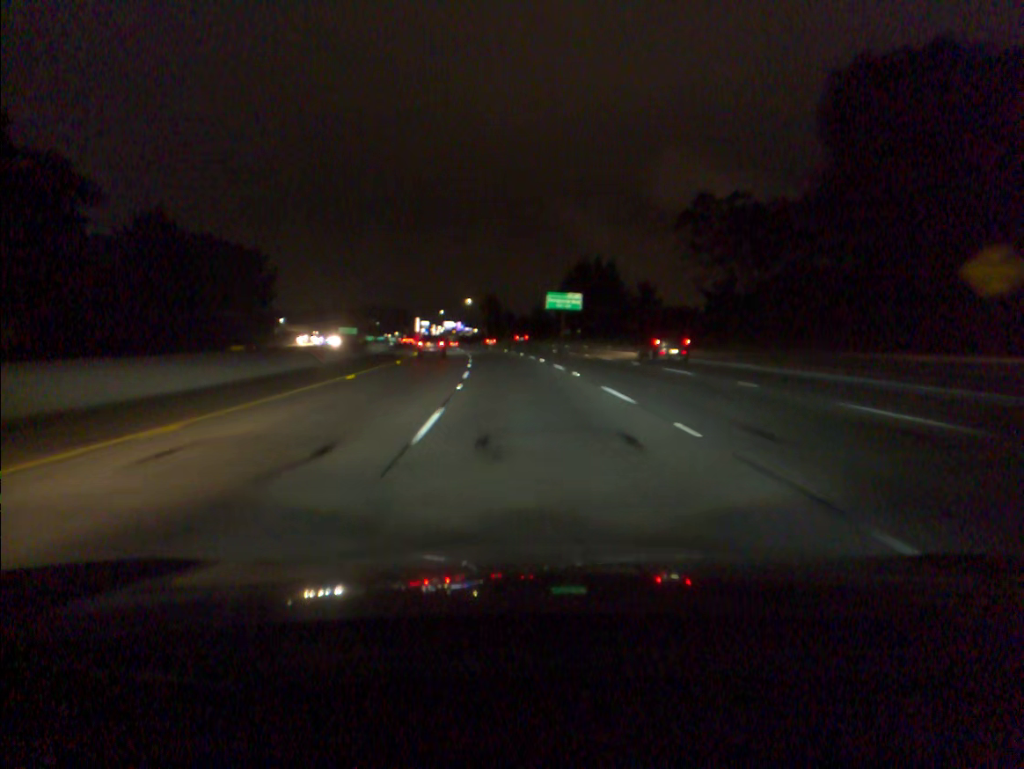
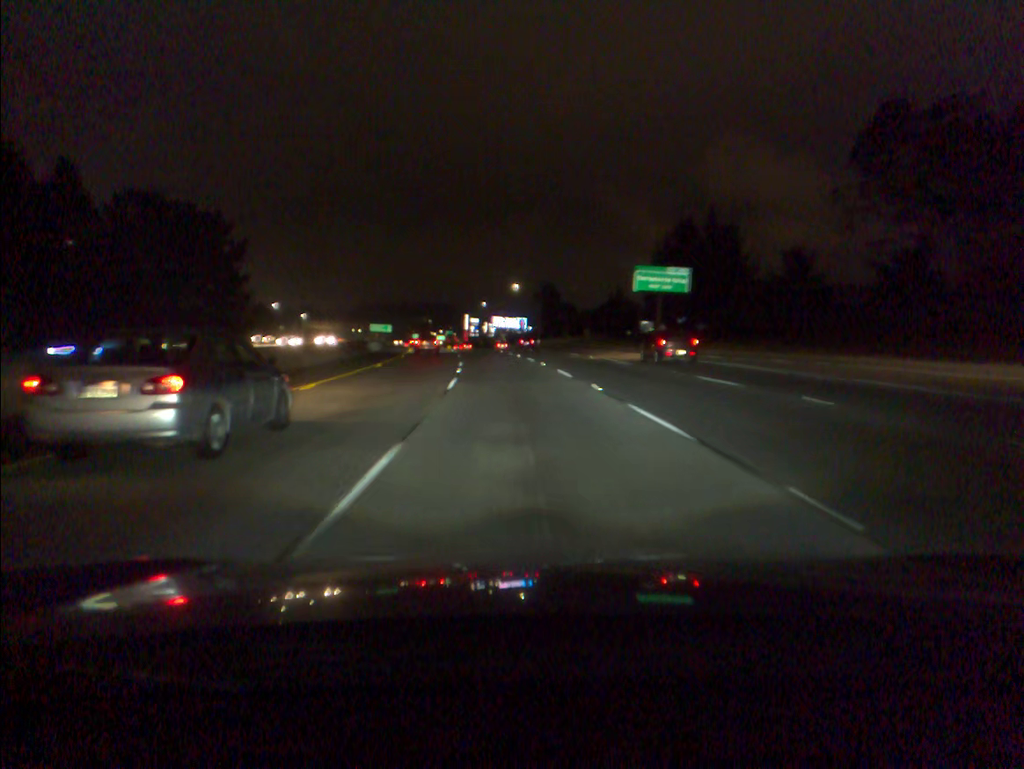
(-1.8, +48.7) m; -4°
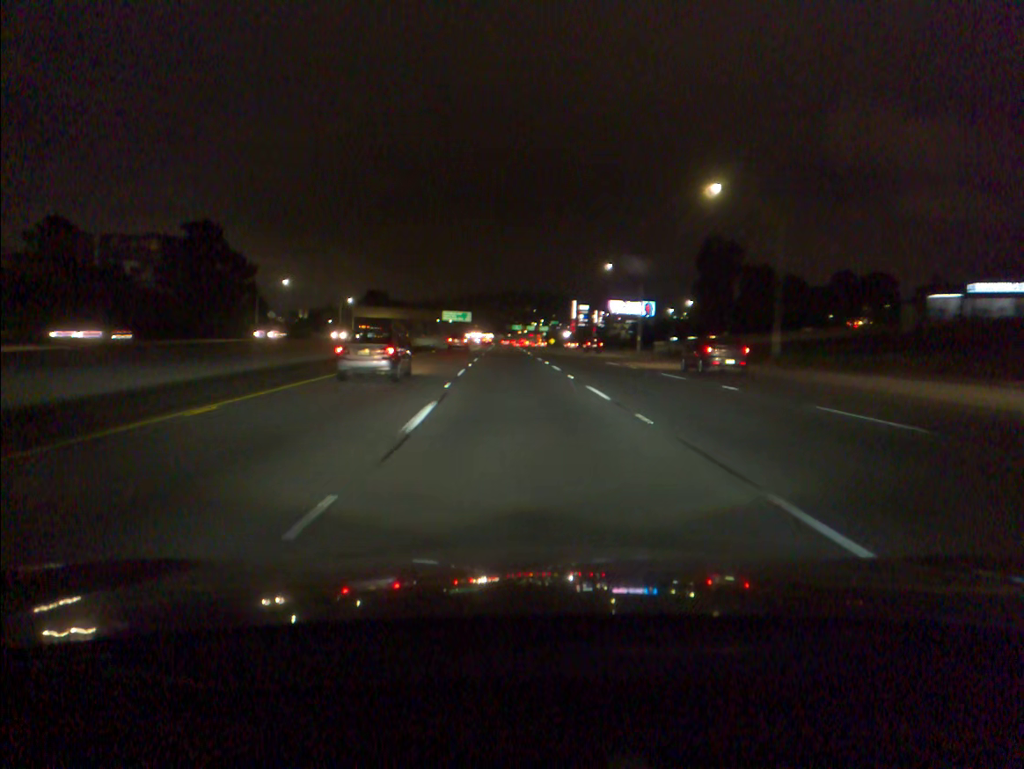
(-5.8, +80.7) m; -8°
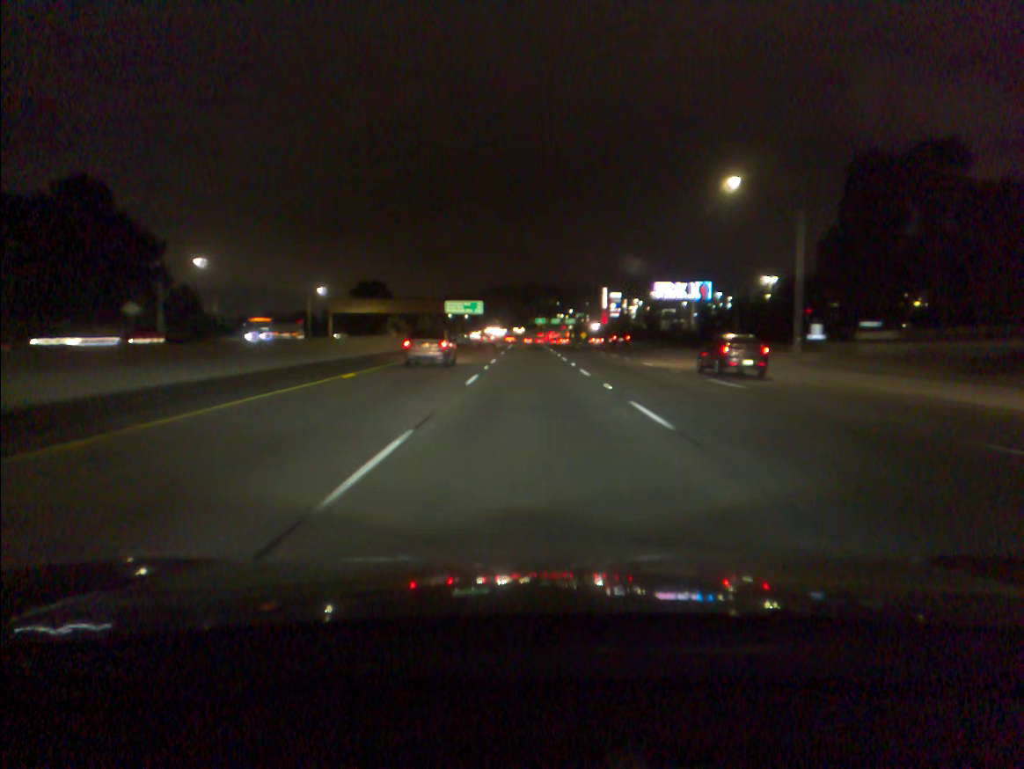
(-1.0, +48.8) m; -2°
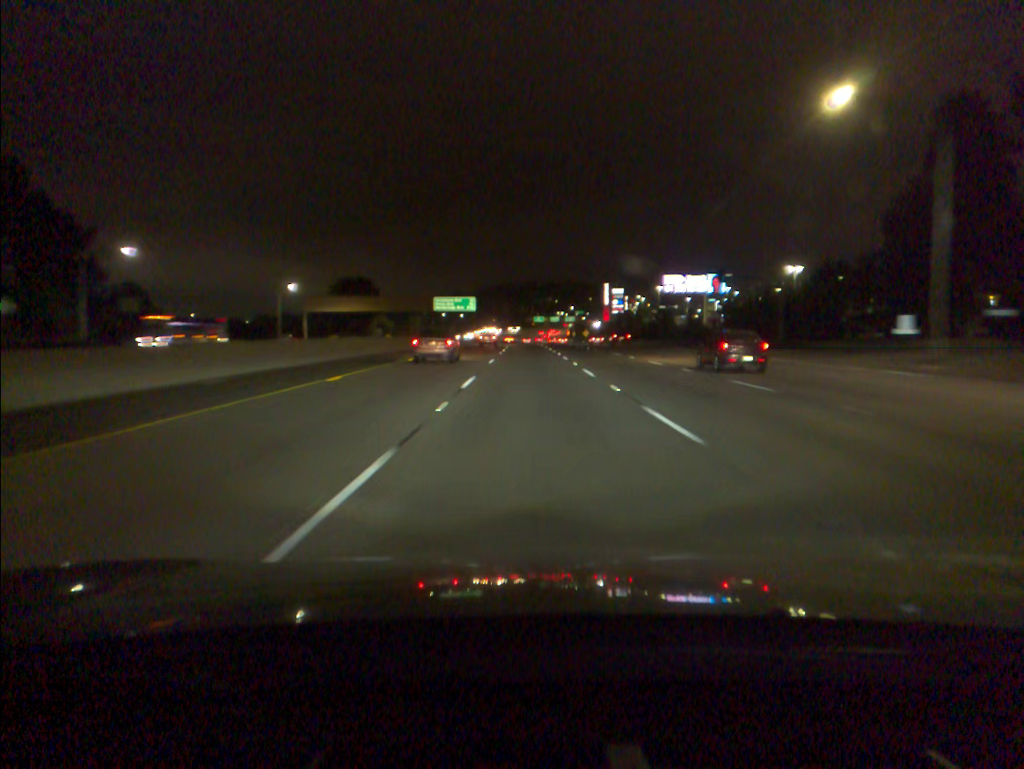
(0.0, +16.3) m; 0°
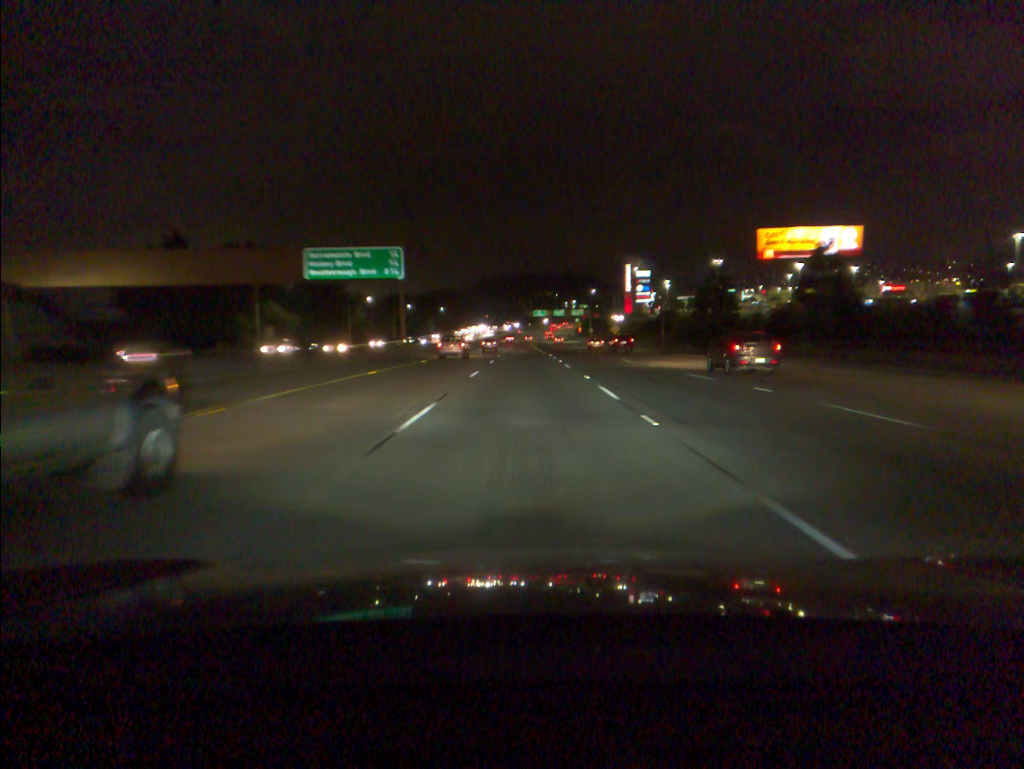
(+0.3, +80.8) m; 0°
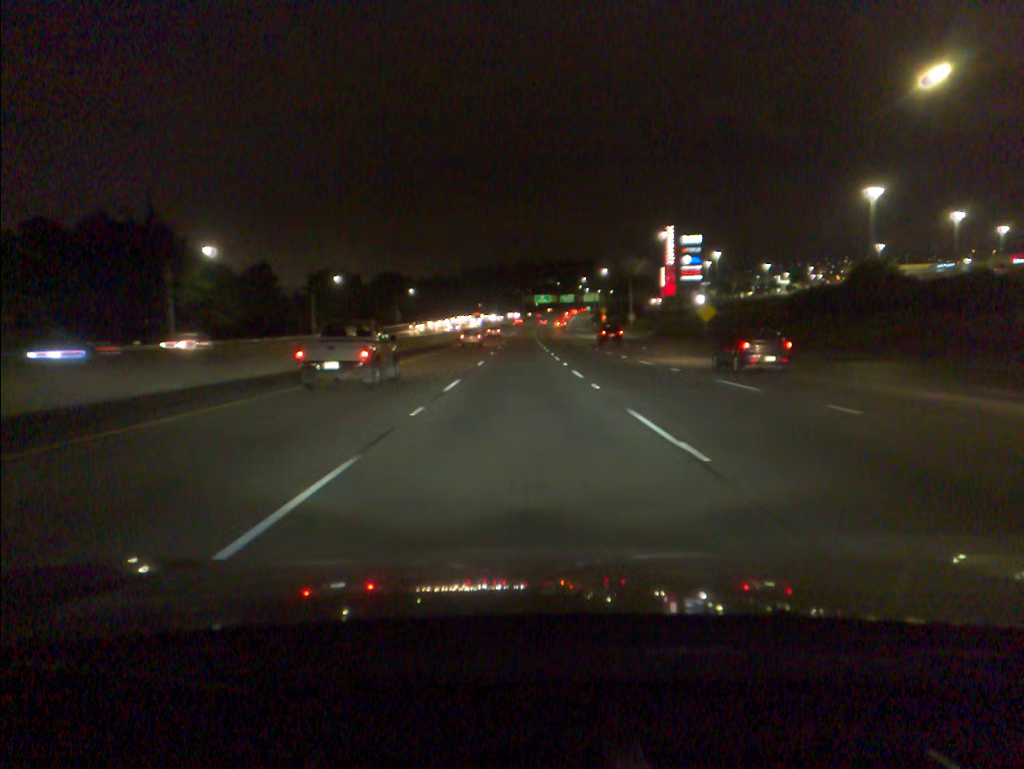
(+0.2, +80.3) m; 0°
